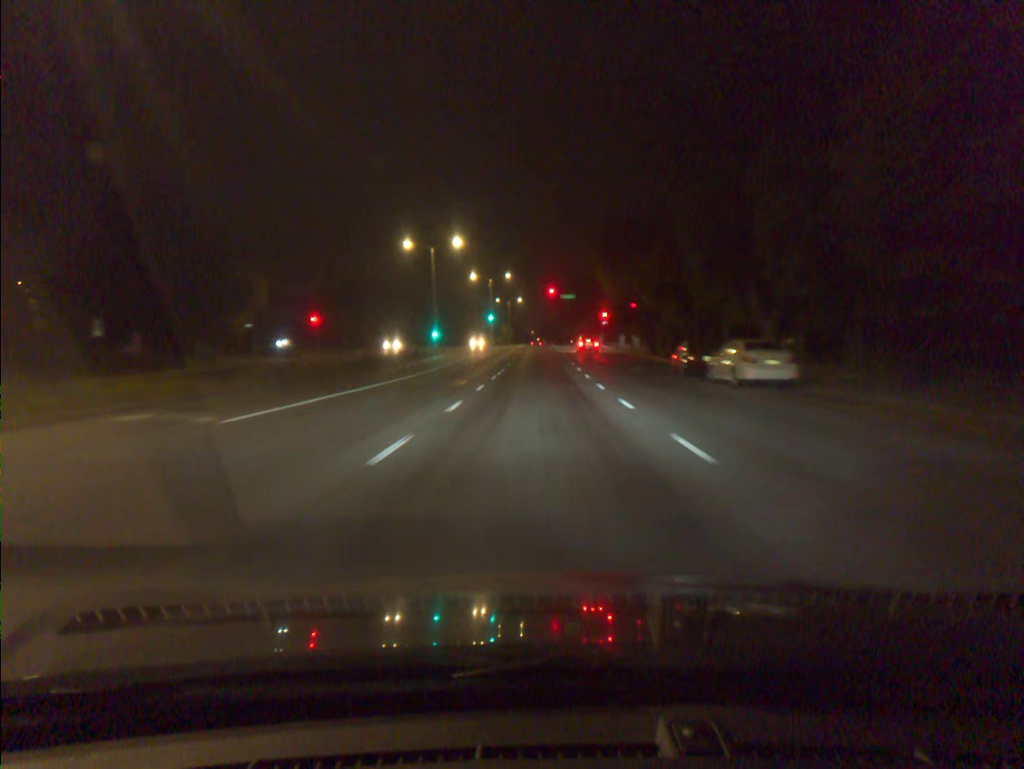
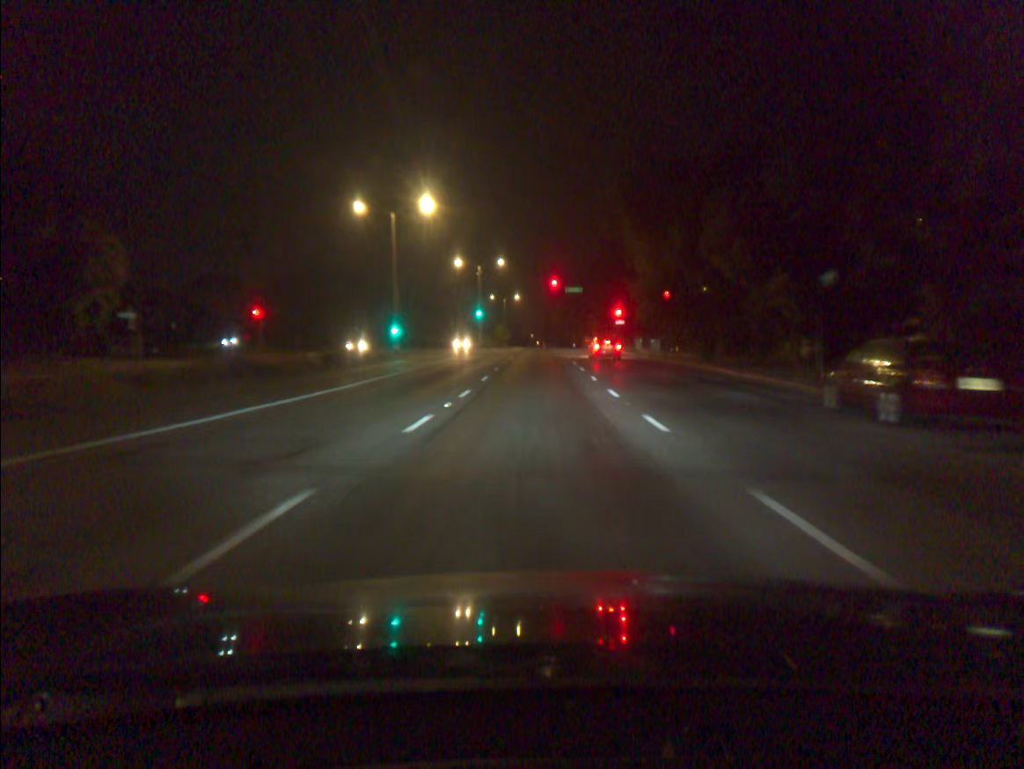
(0.0, +18.8) m; 0°
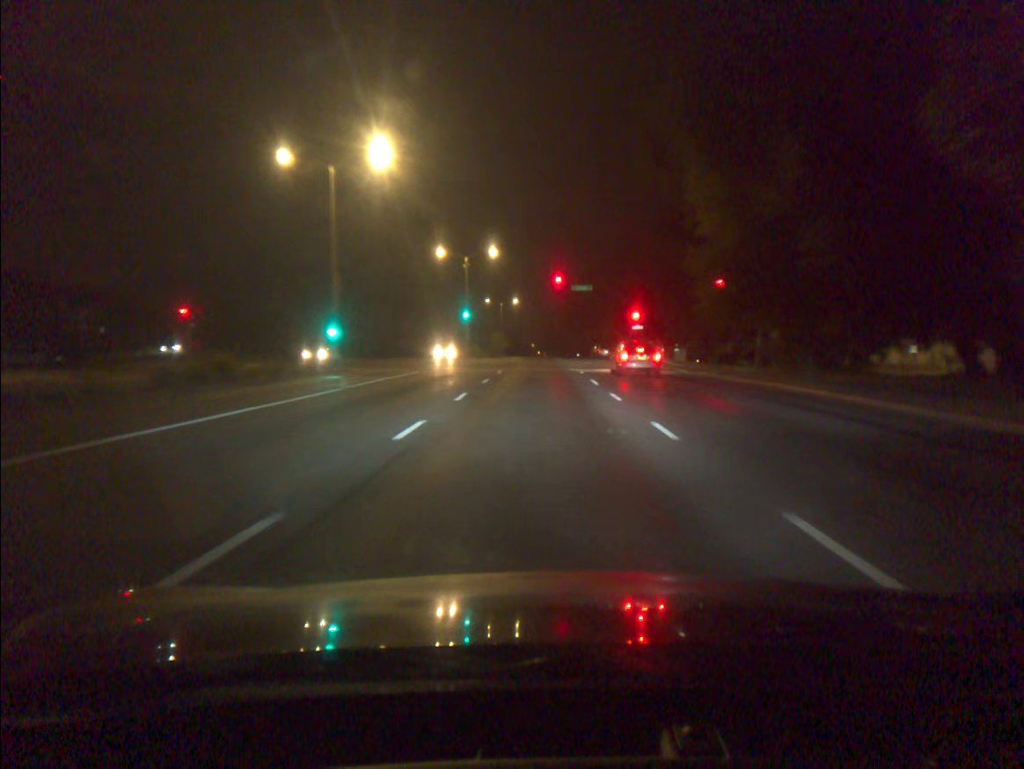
(0.0, +15.3) m; 0°
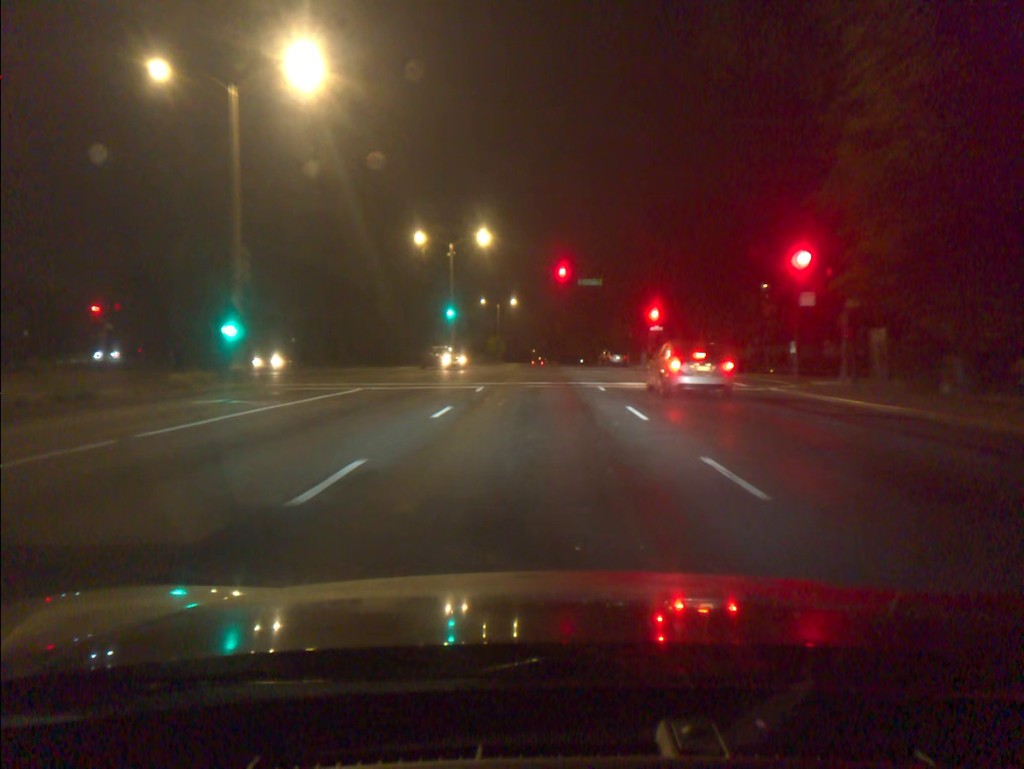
(0.0, +11.7) m; 0°
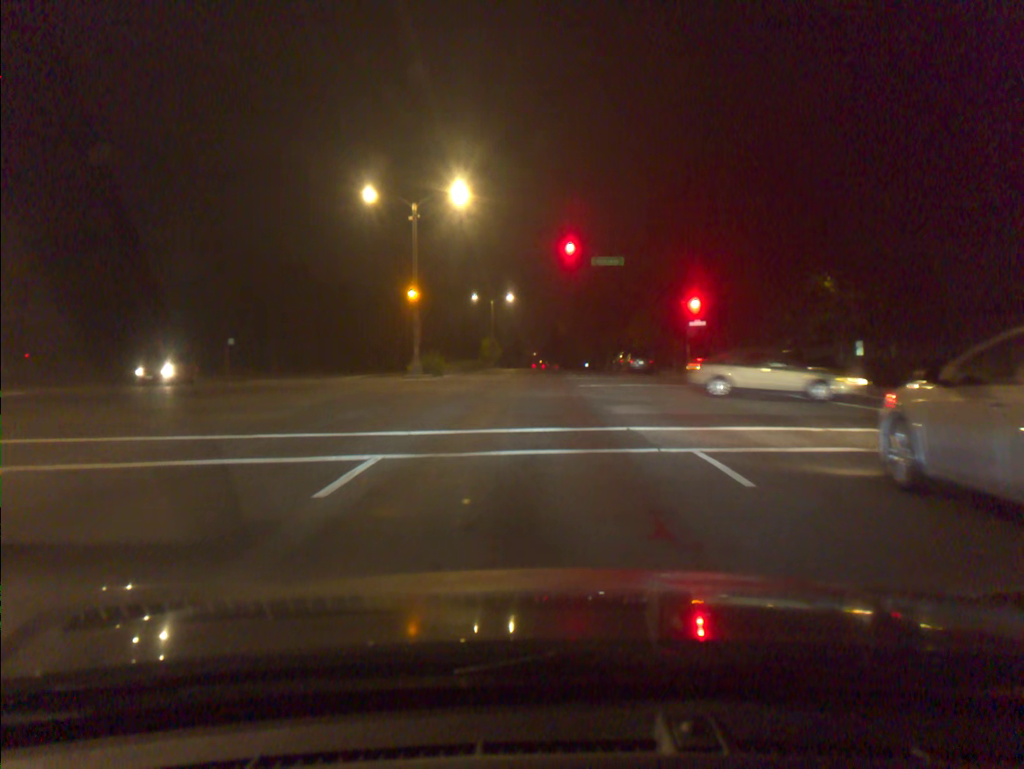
(0.0, +16.2) m; 0°
